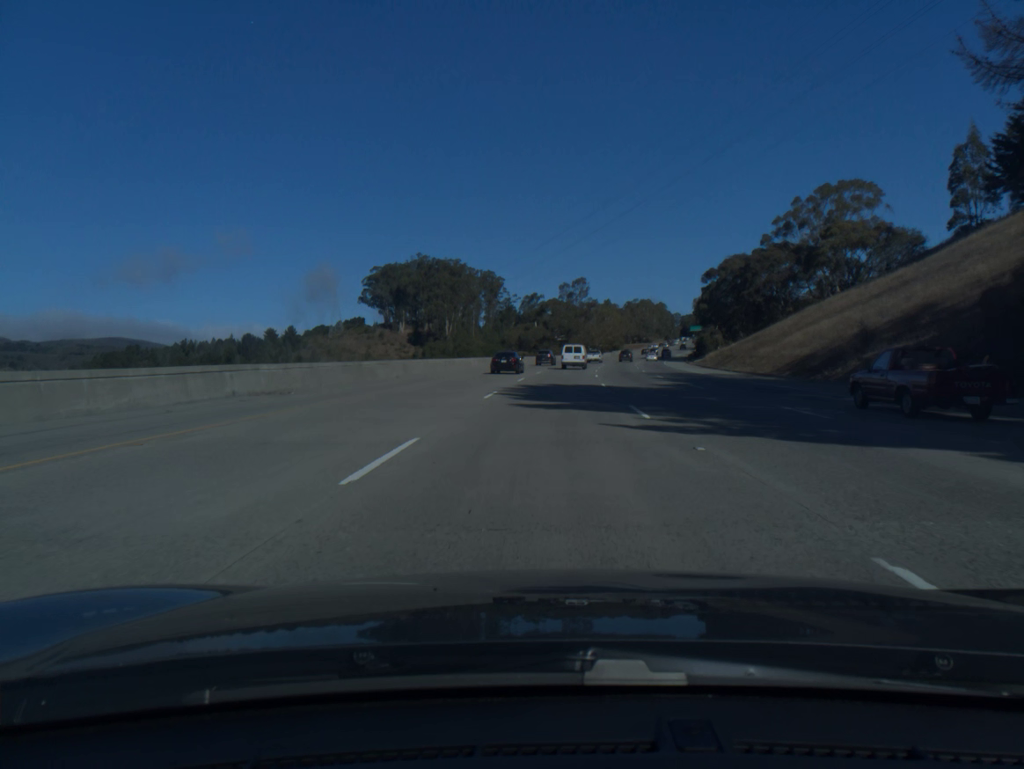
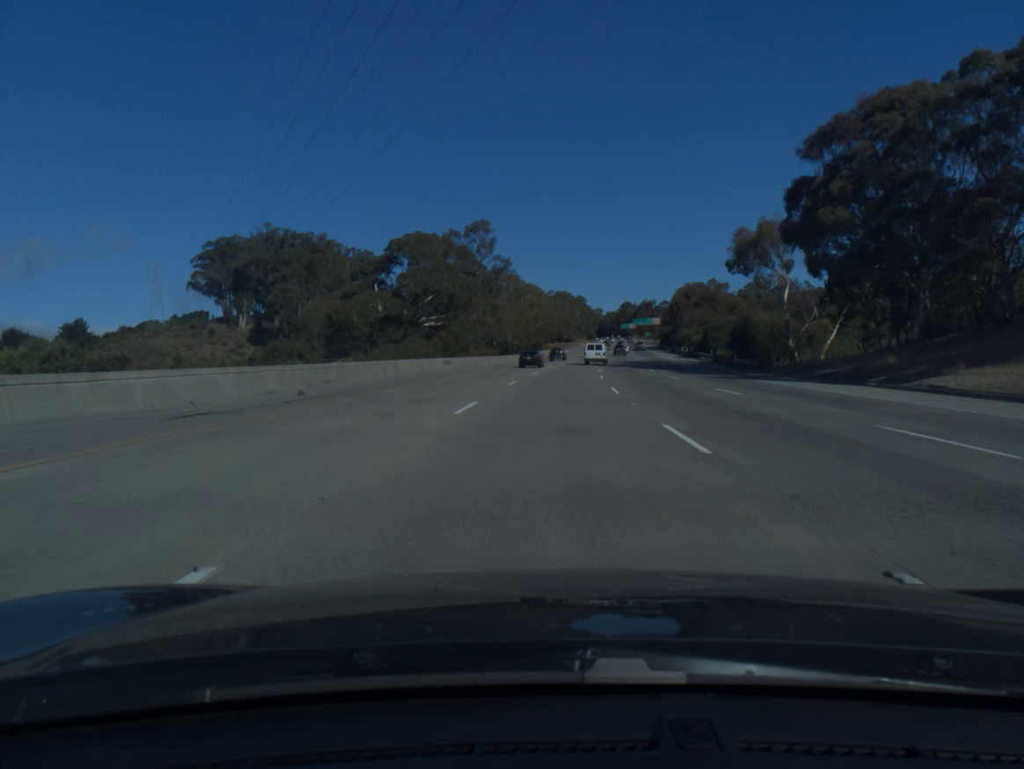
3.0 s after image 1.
(+5.7, +93.7) m; +7°
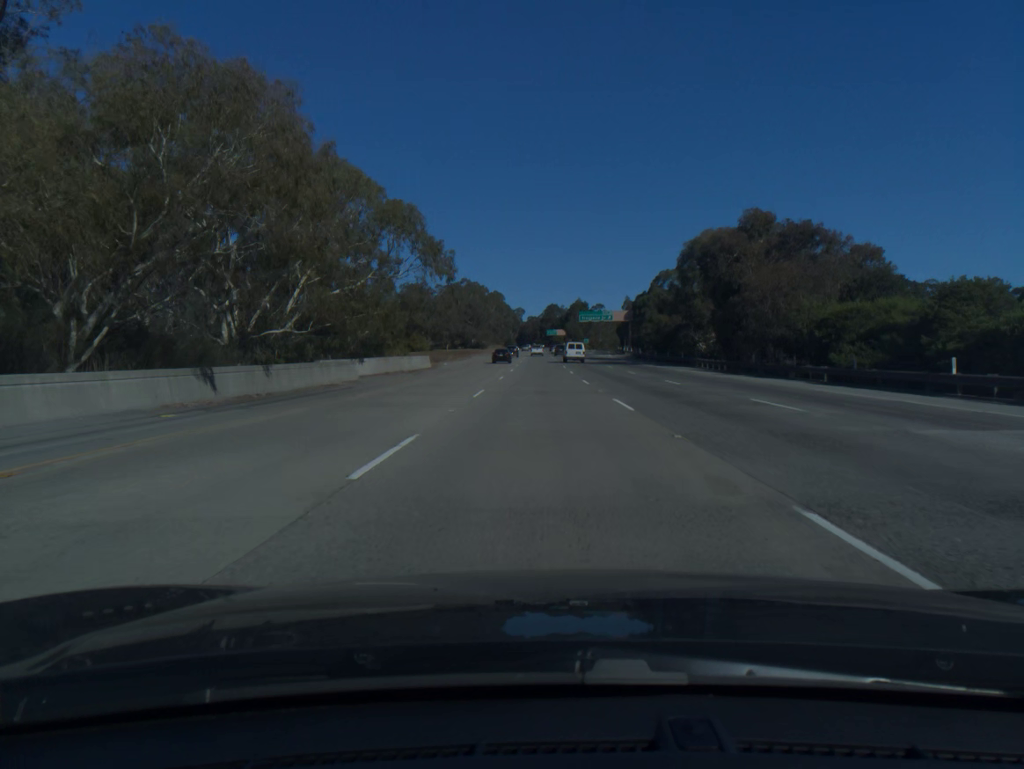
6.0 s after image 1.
(+5.8, +95.2) m; +6°
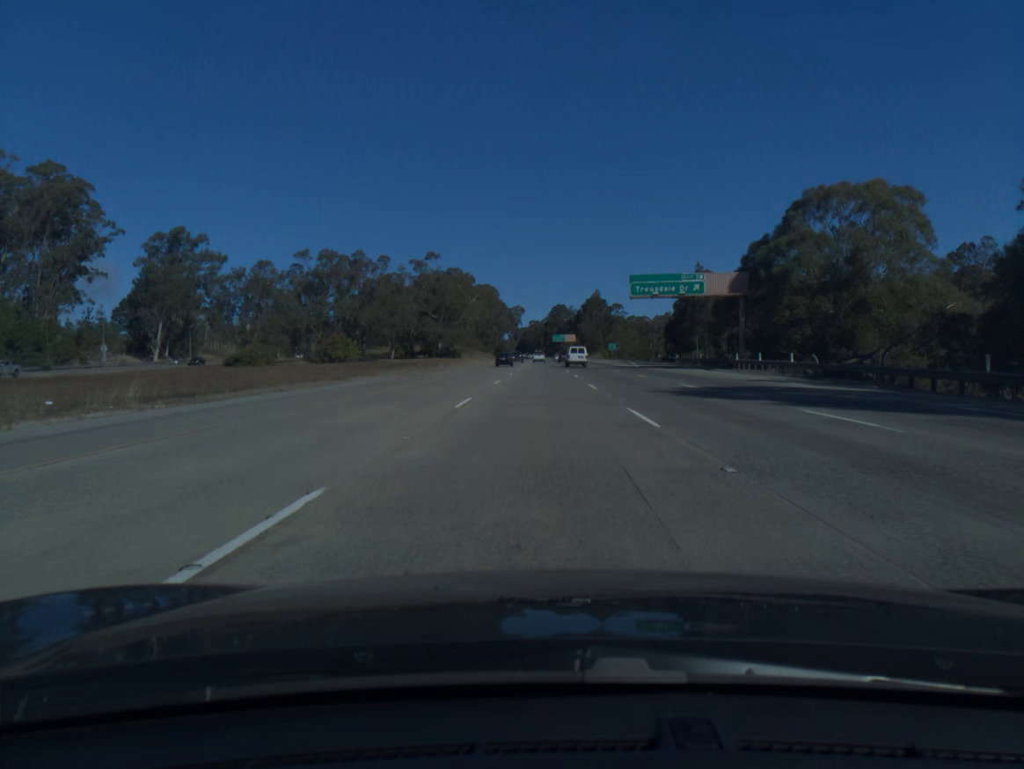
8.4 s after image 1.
(0.0, +77.6) m; 0°
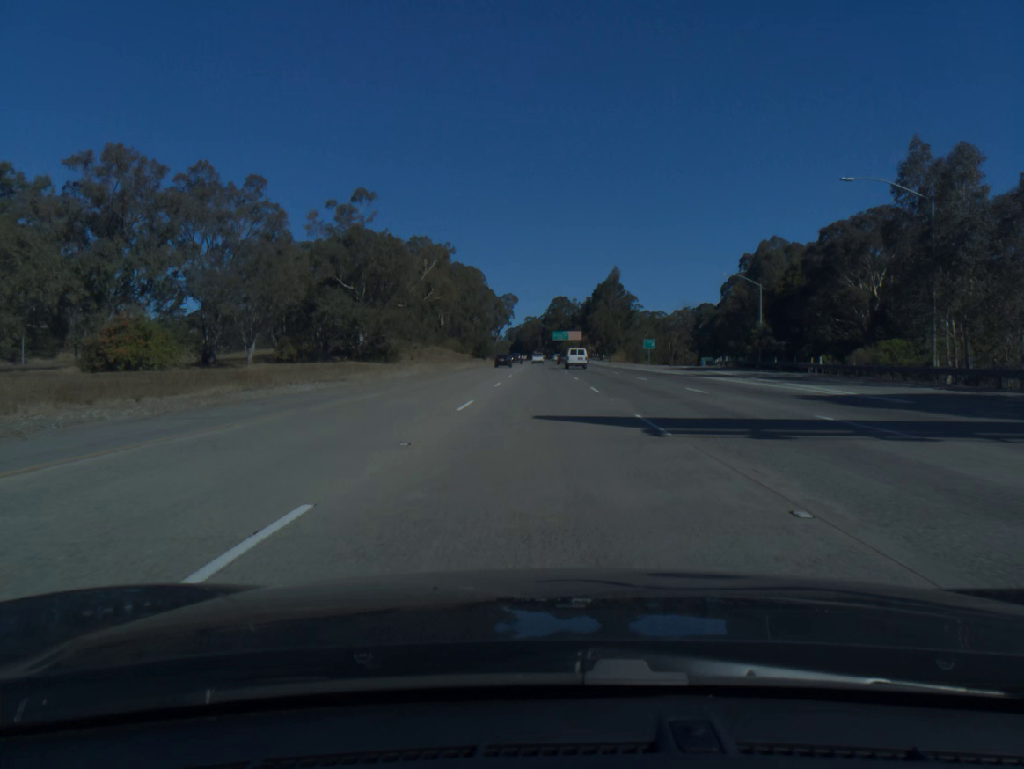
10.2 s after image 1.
(0.0, +59.0) m; 0°
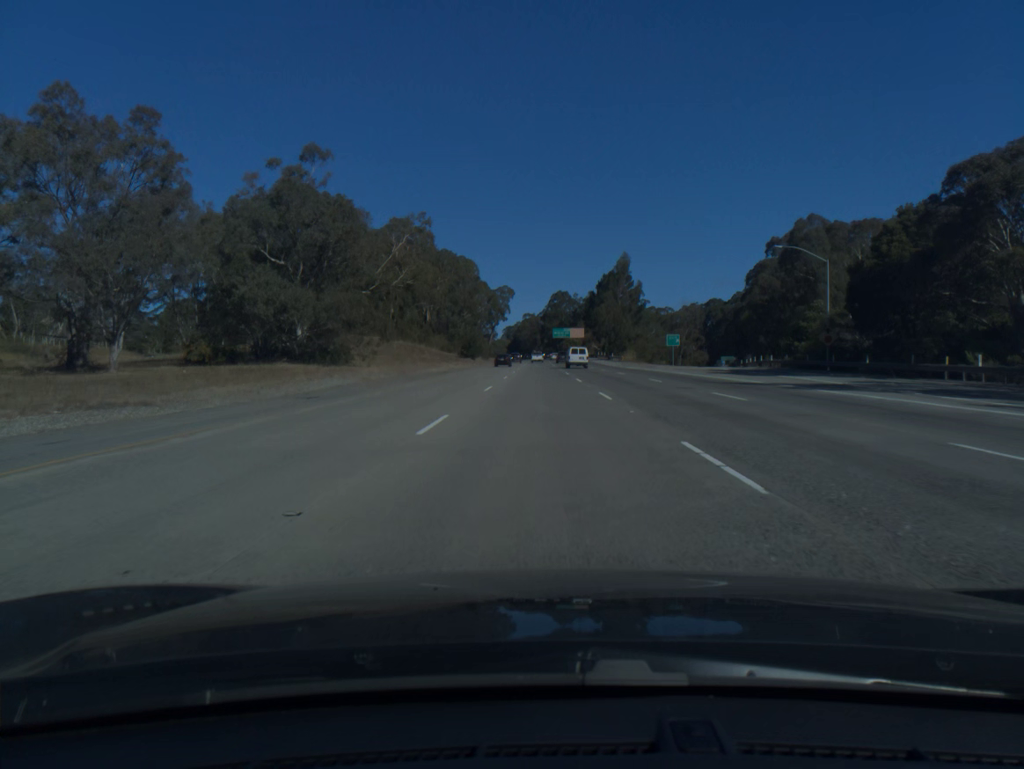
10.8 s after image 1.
(0.0, +19.9) m; 0°
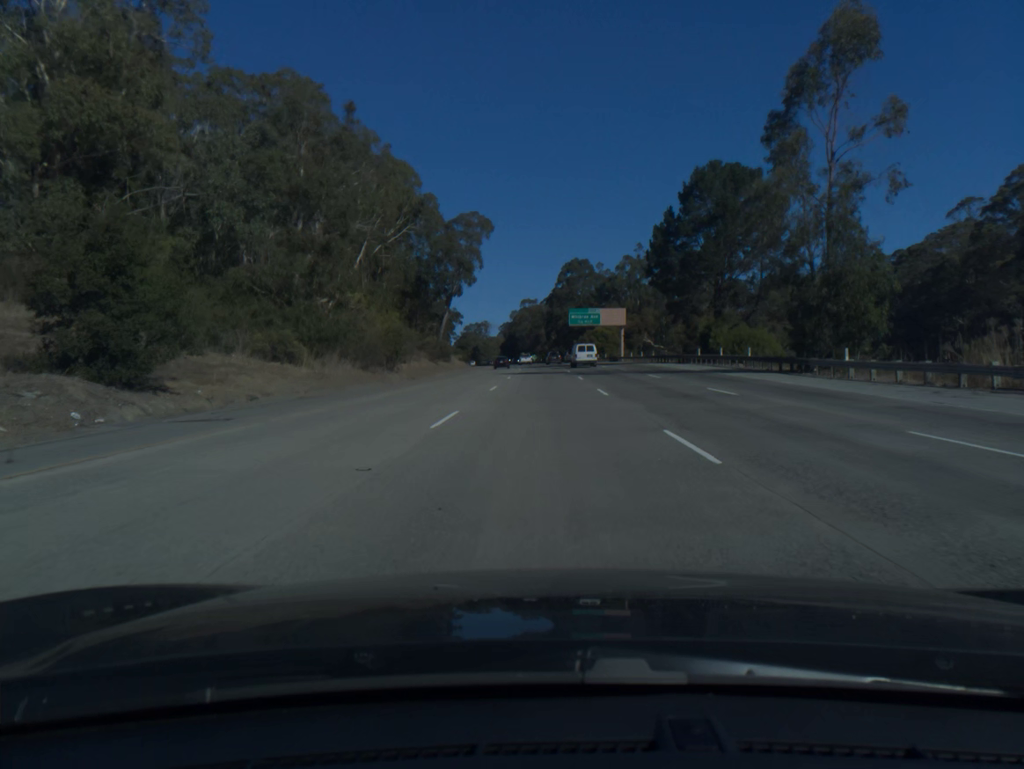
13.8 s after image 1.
(-0.3, +101.0) m; 0°
